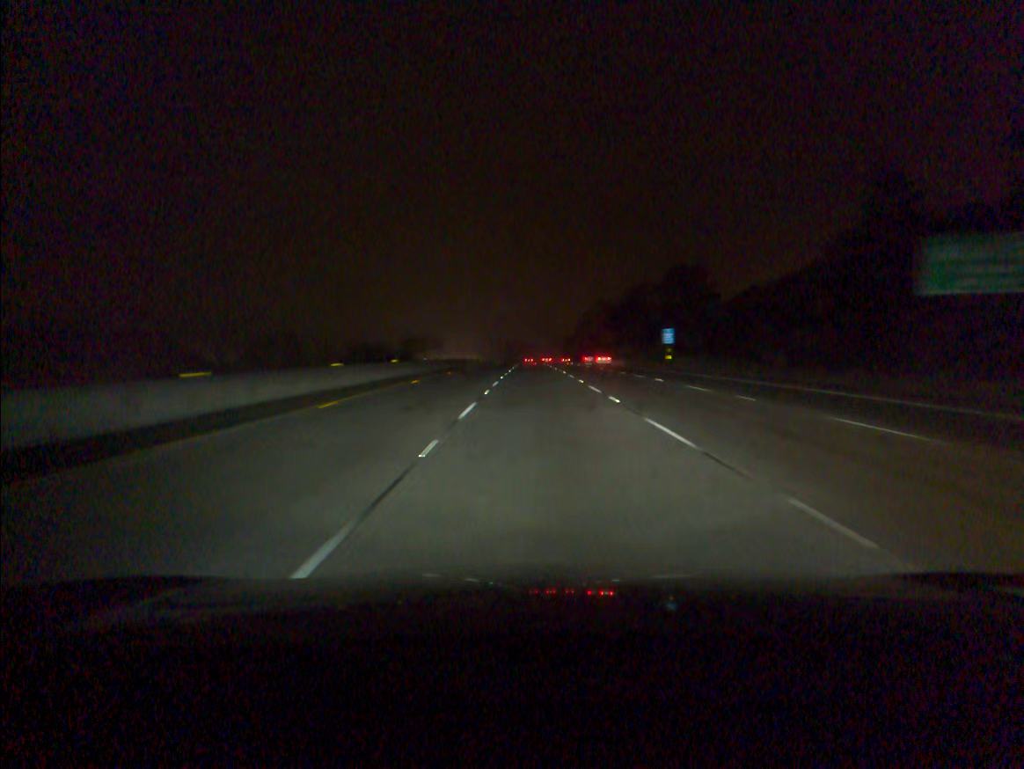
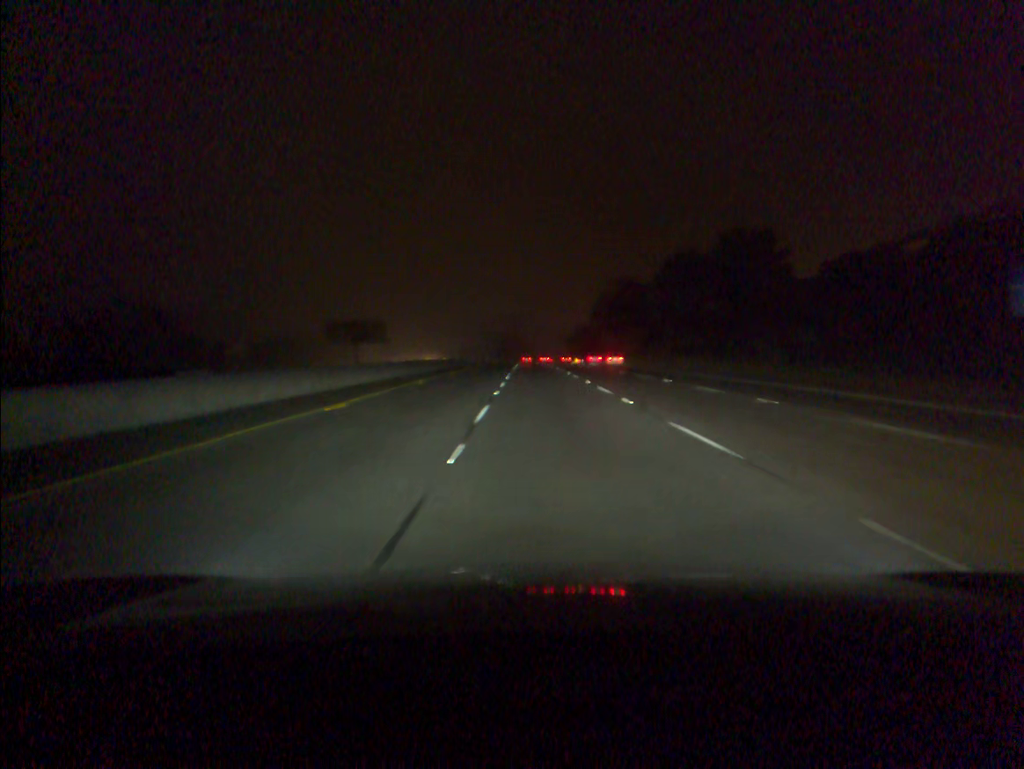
(0.0, +59.4) m; 0°
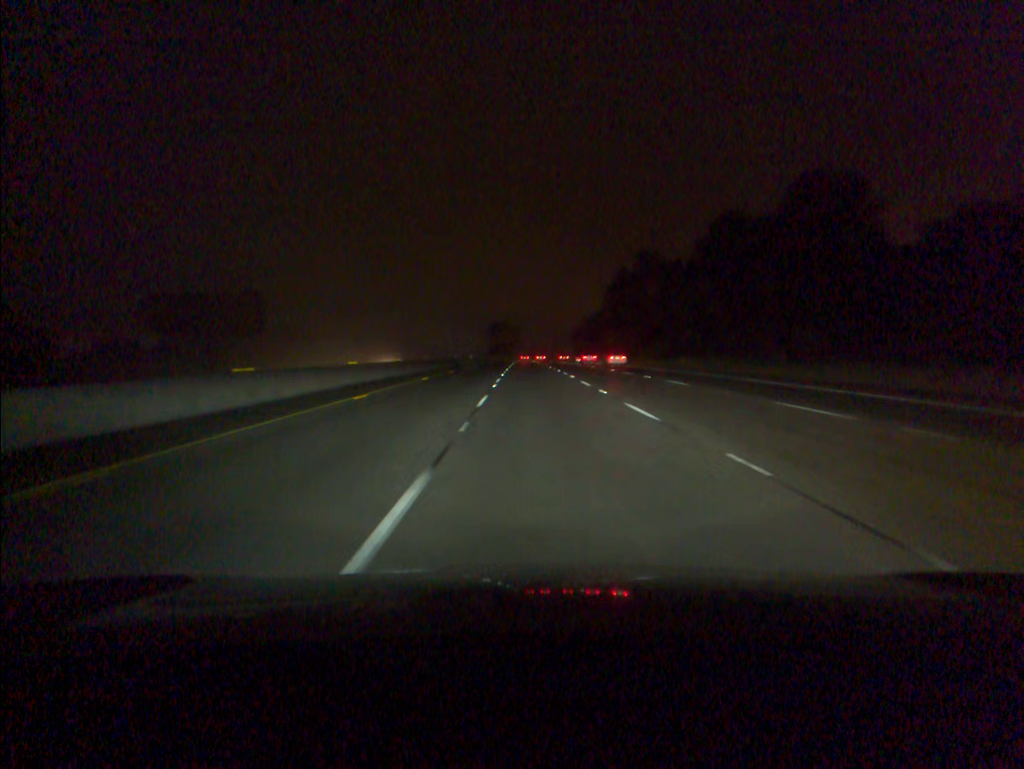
(+0.3, +39.7) m; 0°
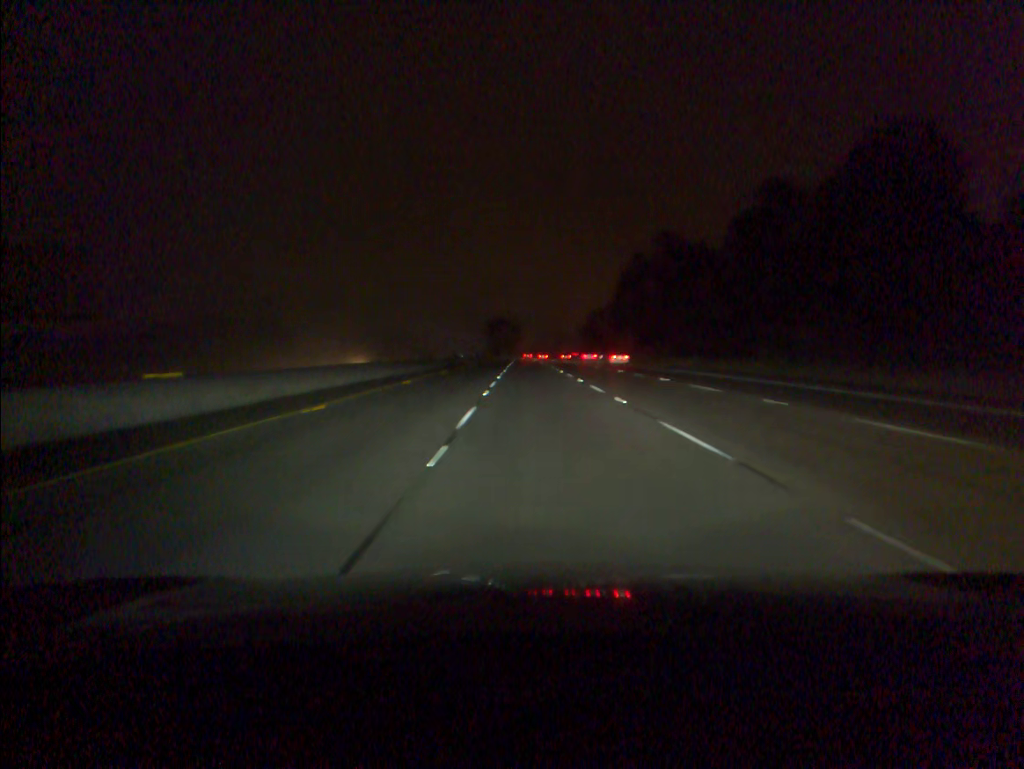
(0.0, +19.8) m; 0°
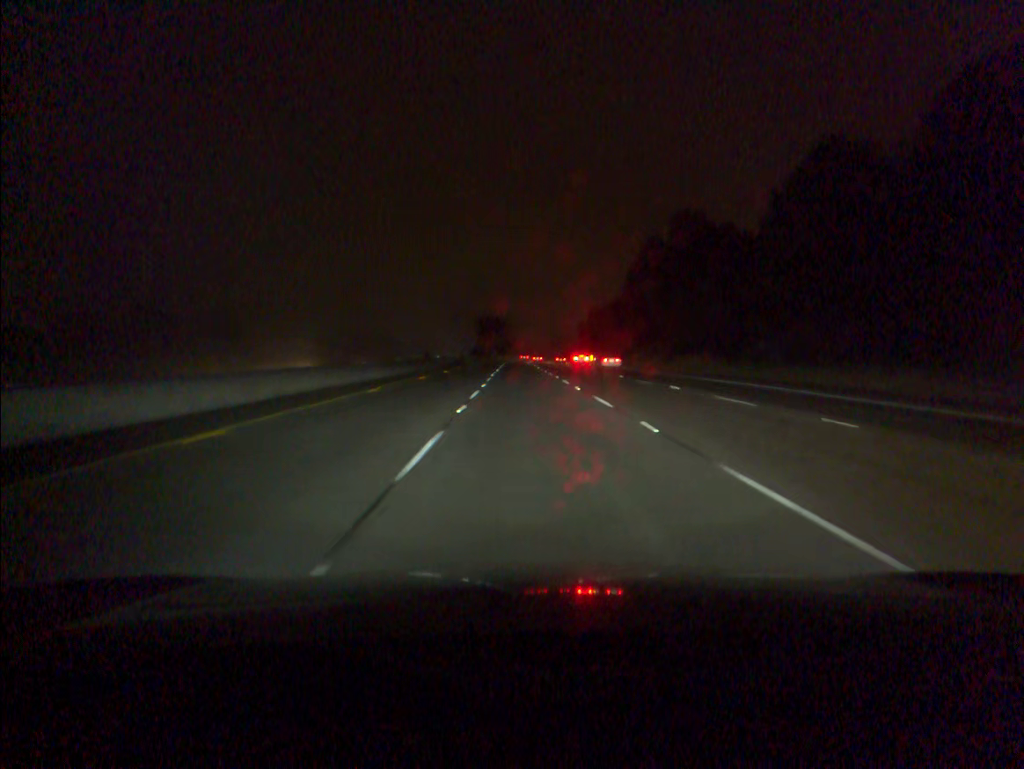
(+0.1, +19.8) m; 0°
